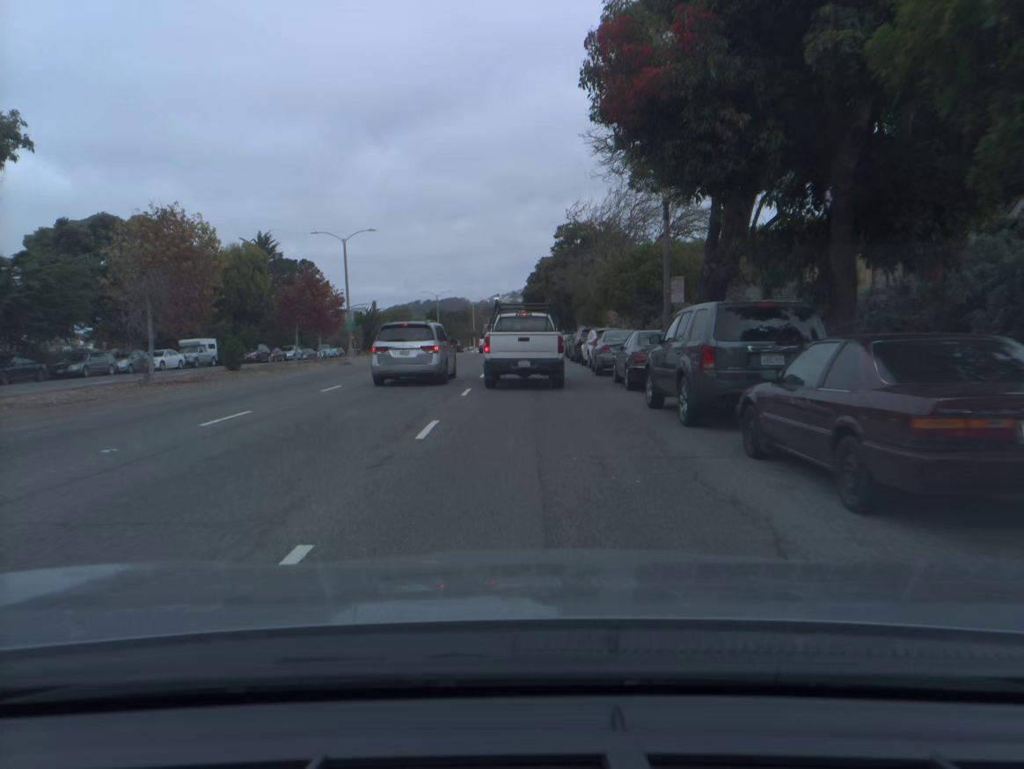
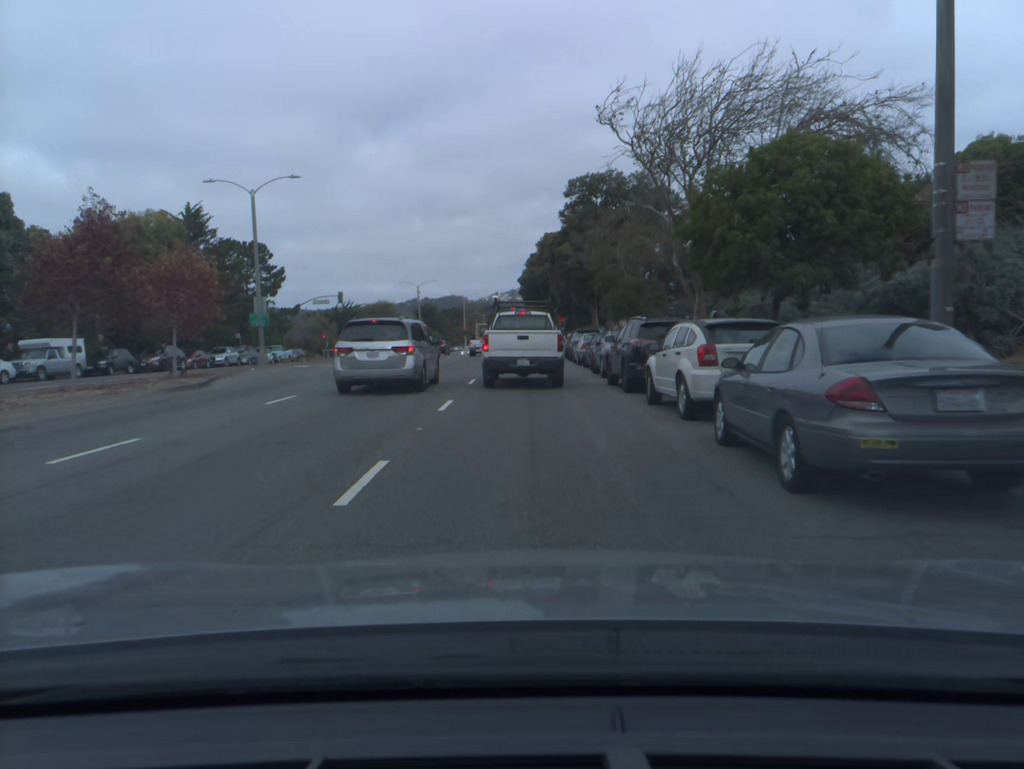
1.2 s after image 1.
(0.0, +18.7) m; 0°
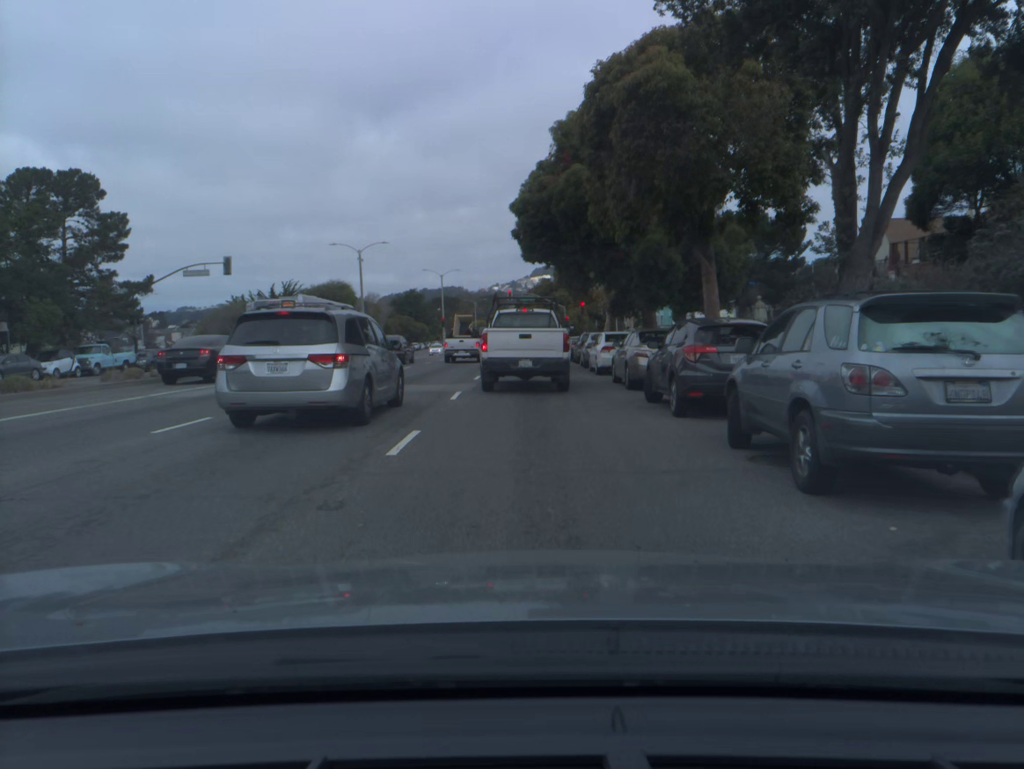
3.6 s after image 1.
(-0.1, +34.1) m; 0°
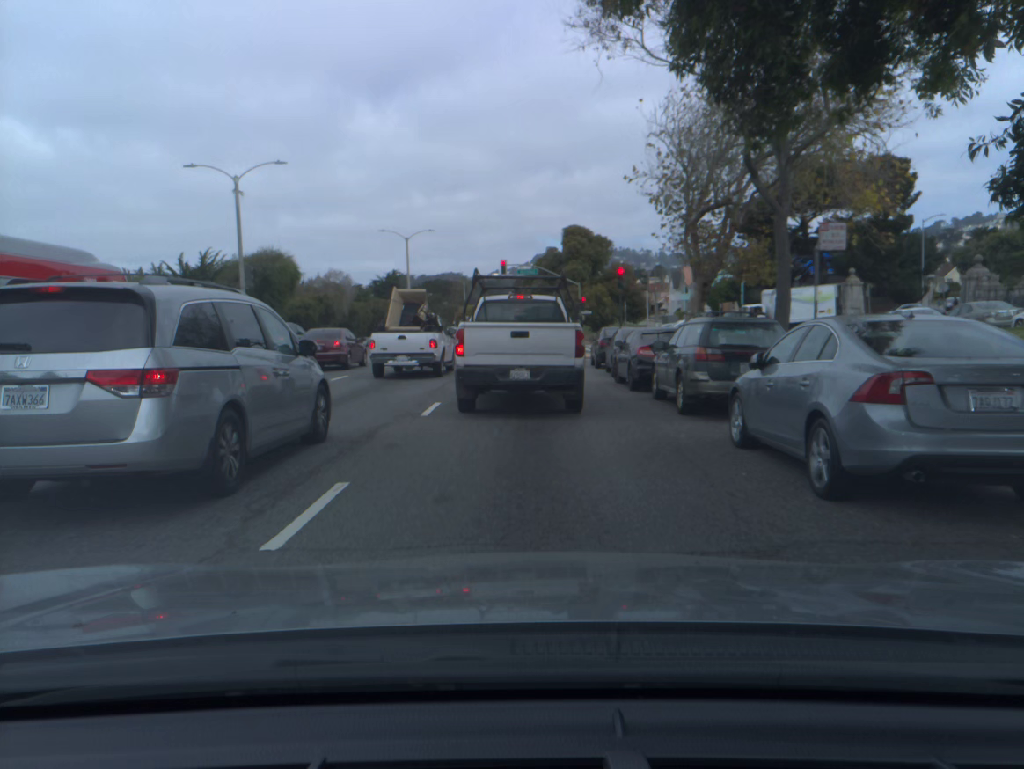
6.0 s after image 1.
(0.0, +26.4) m; 0°
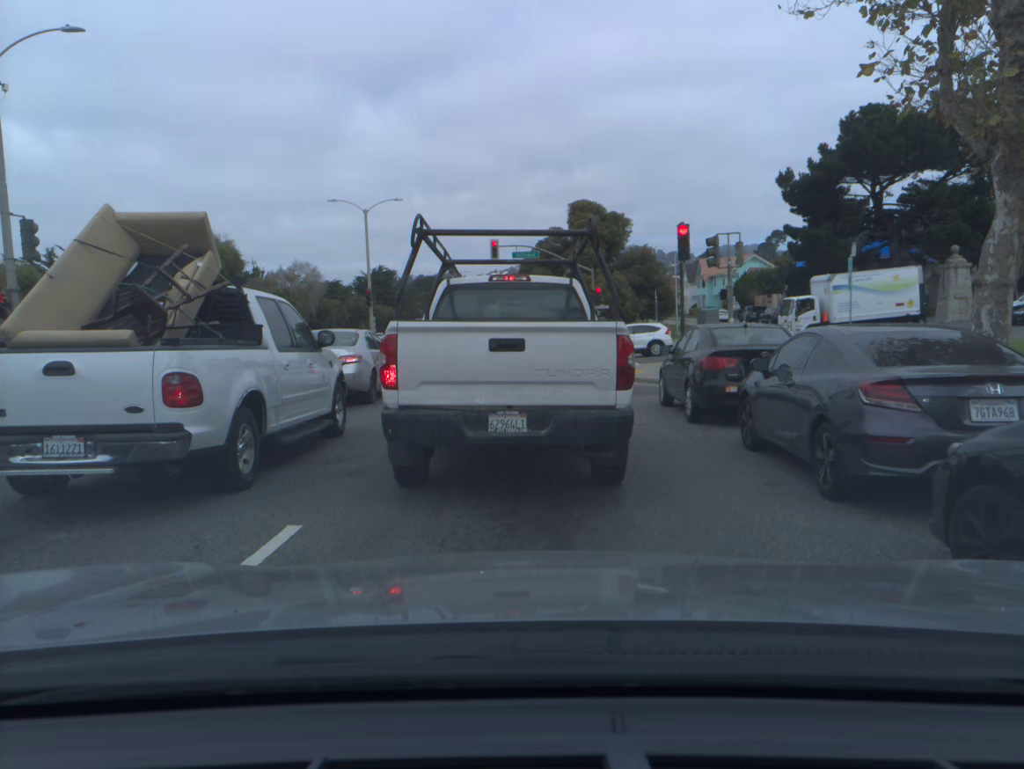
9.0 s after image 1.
(+0.1, +16.5) m; 0°
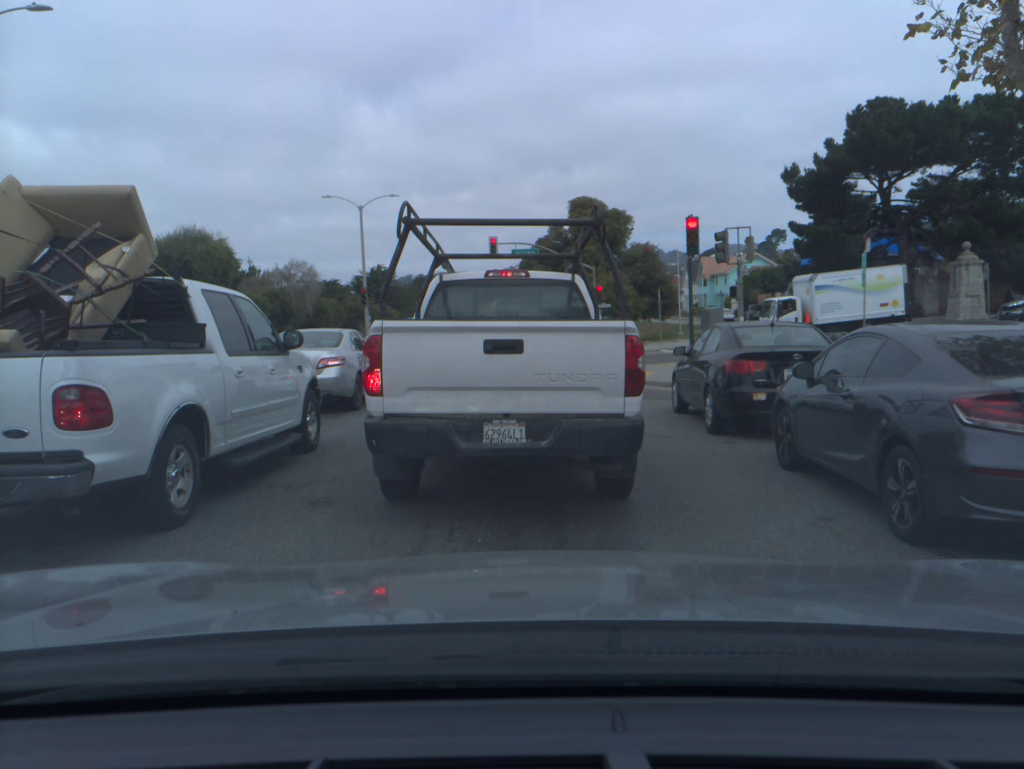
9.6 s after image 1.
(0.0, +1.4) m; 0°
